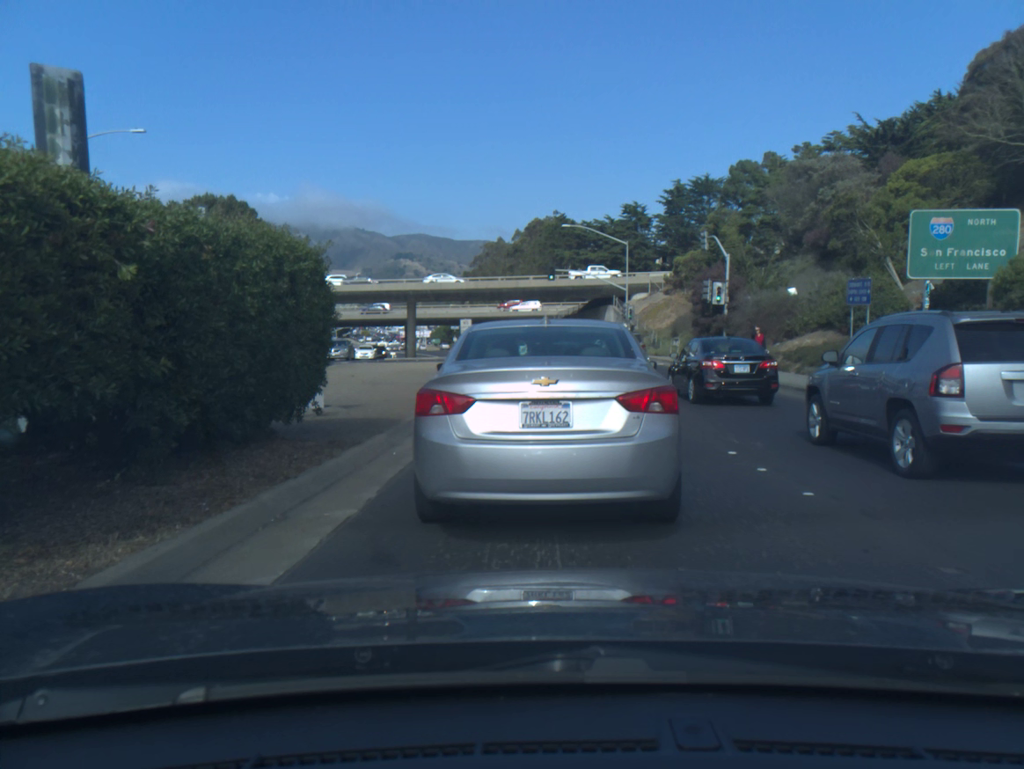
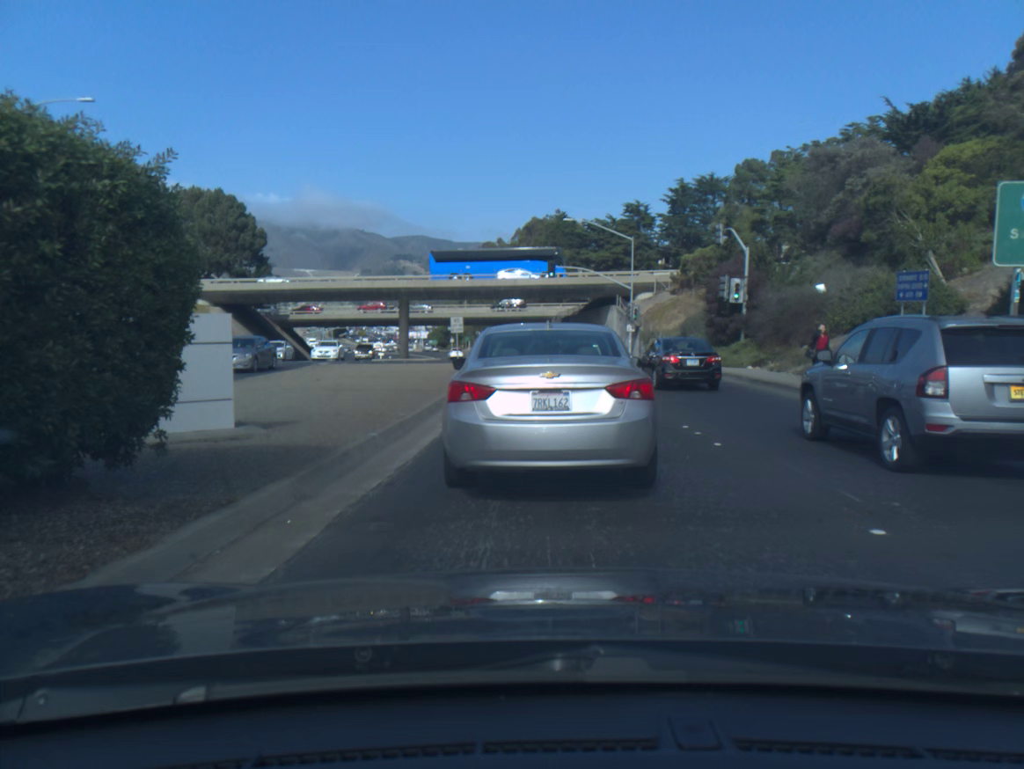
(0.0, +4.0) m; 0°
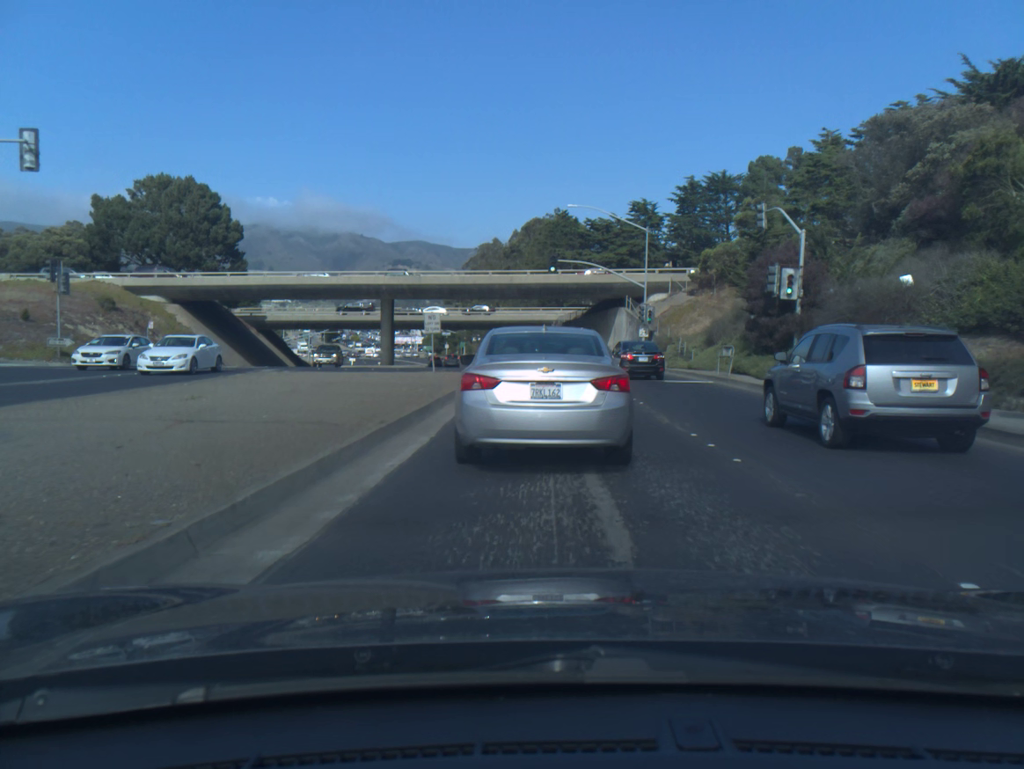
(+0.1, +8.0) m; 0°
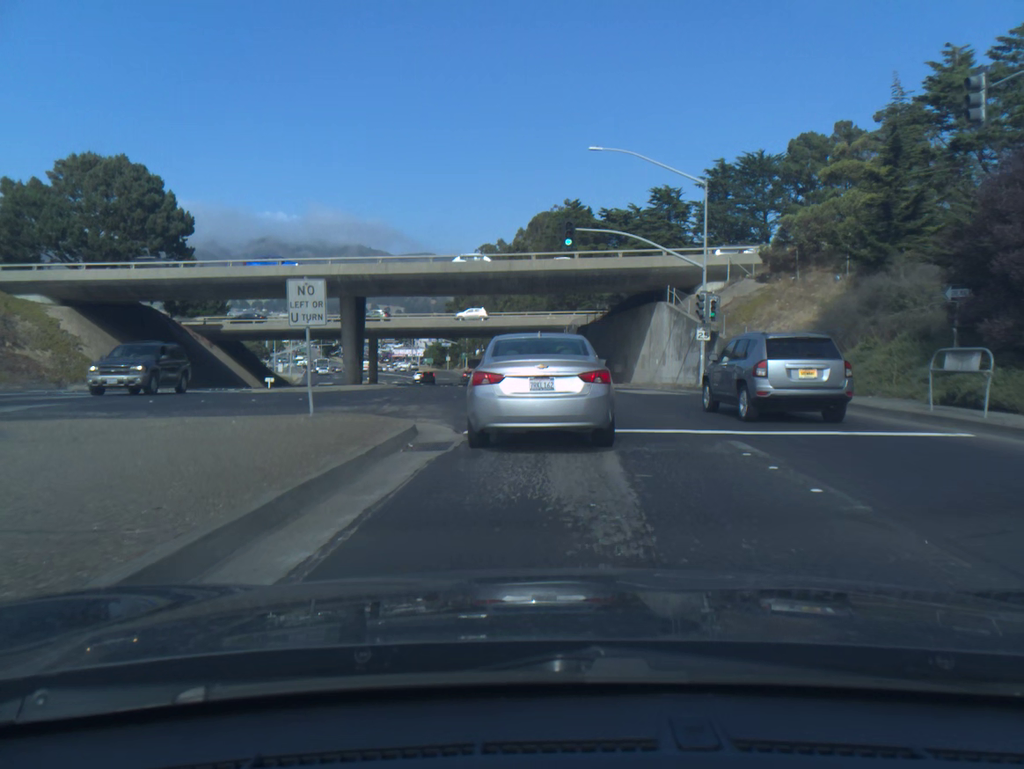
(-0.1, +16.5) m; -1°
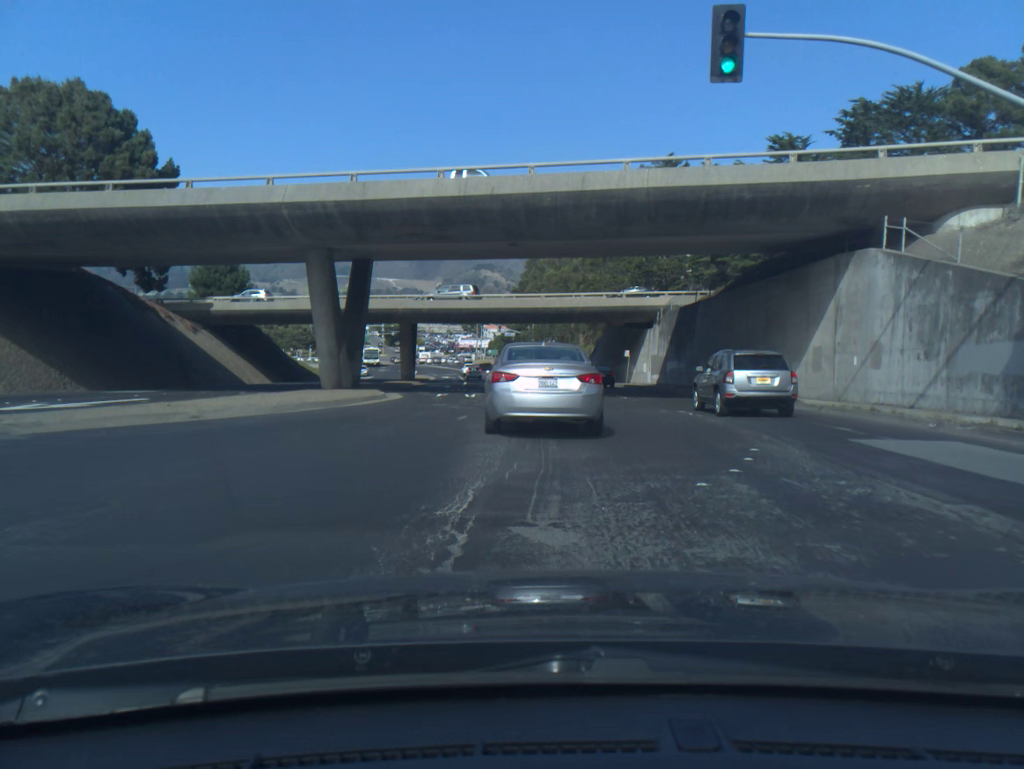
(-0.6, +20.8) m; -6°
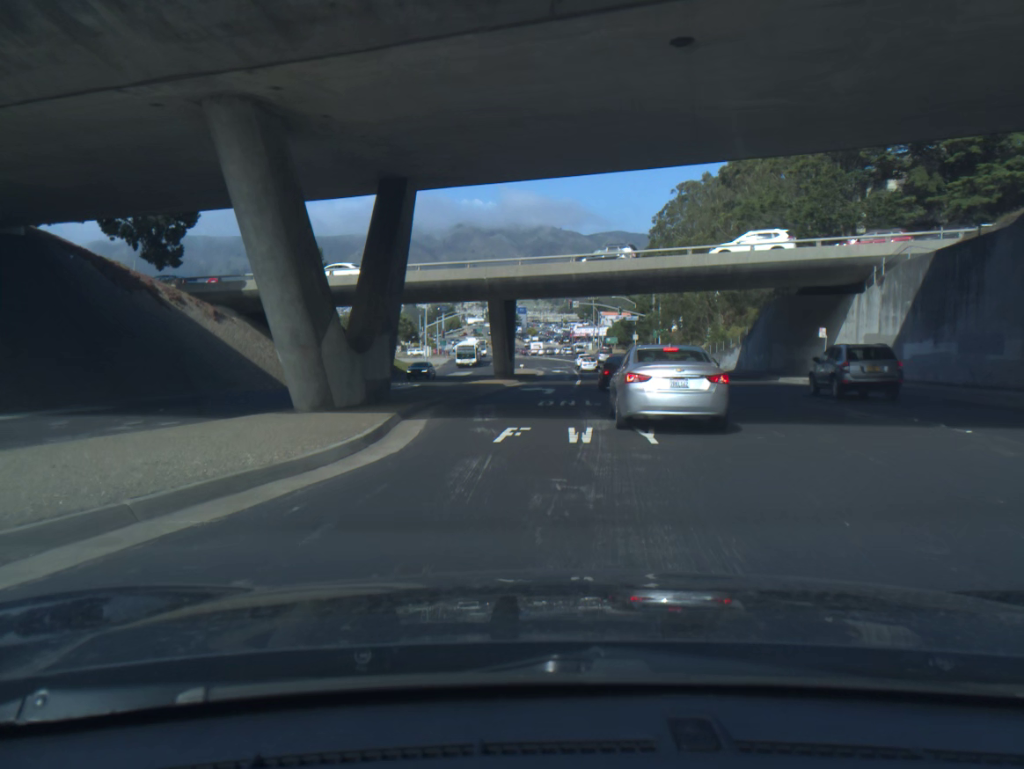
(-1.1, +18.3) m; -8°
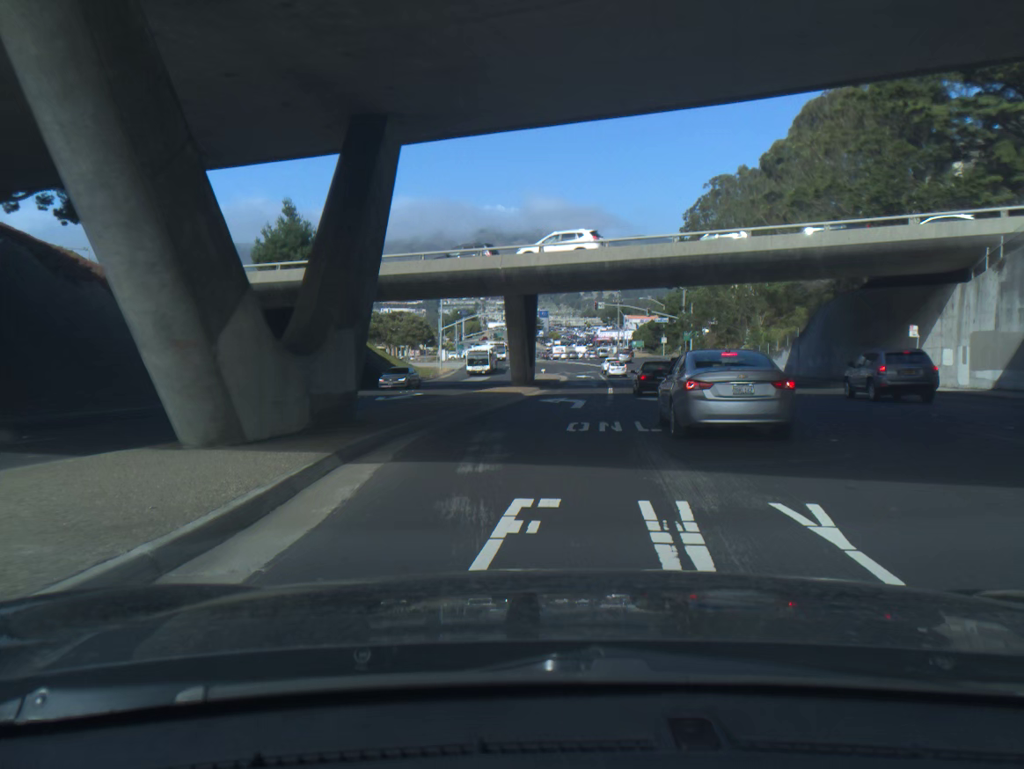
(-0.1, +6.9) m; -2°
